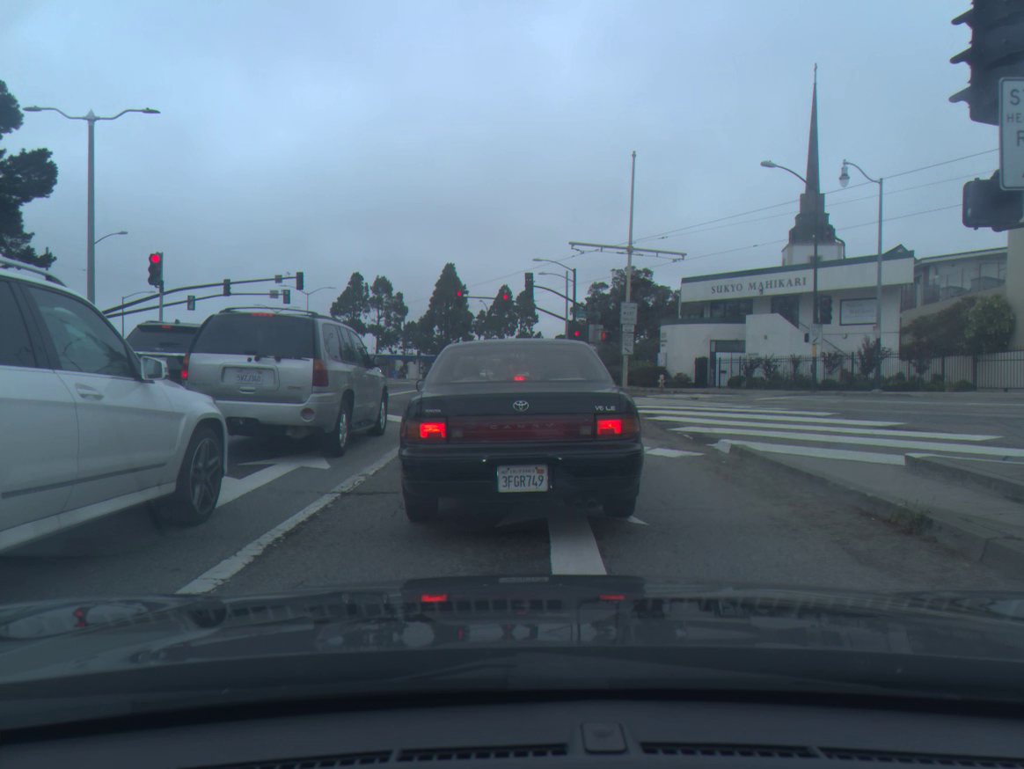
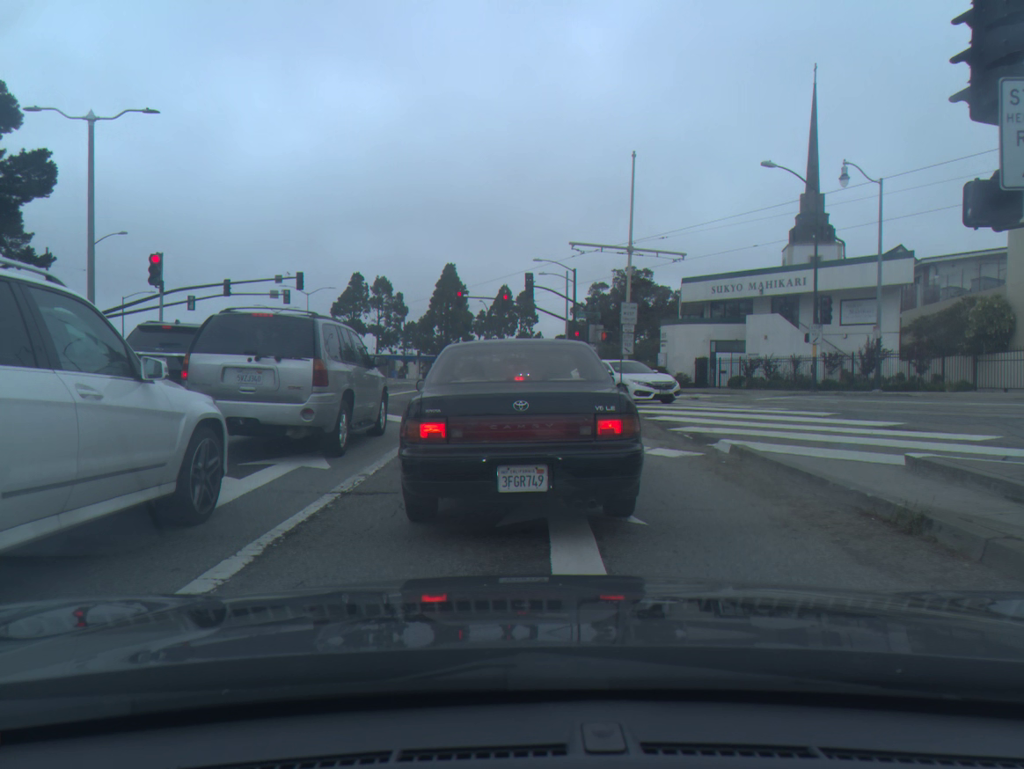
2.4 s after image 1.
(0.0, 0.0) m; 0°
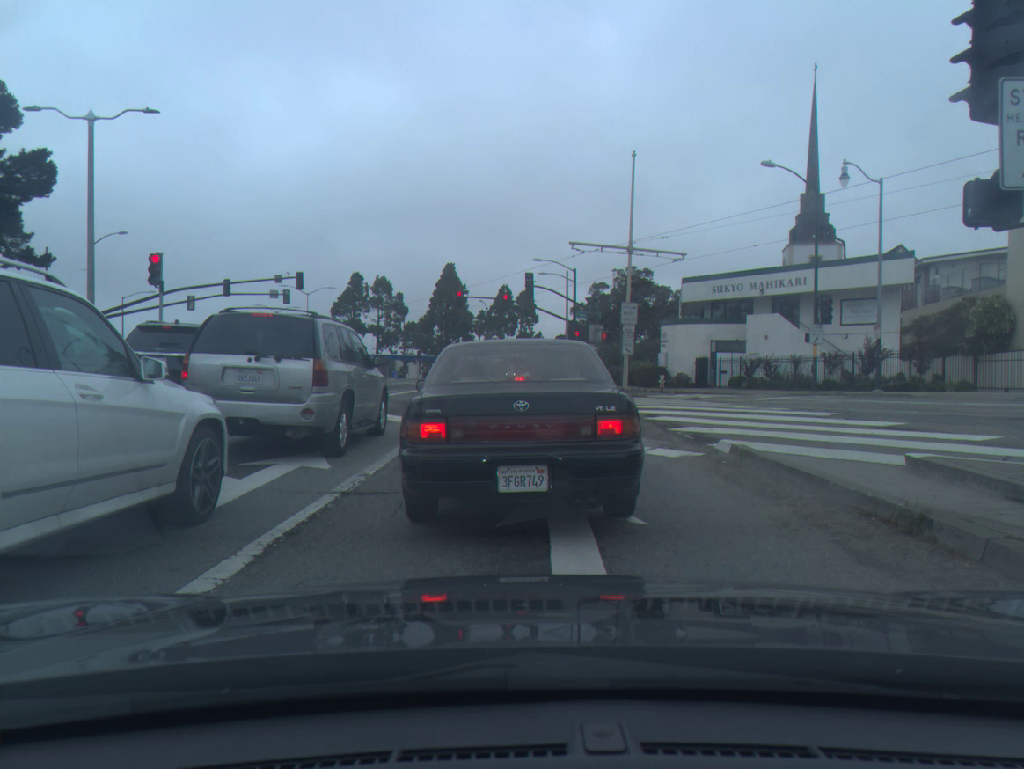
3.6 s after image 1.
(0.0, 0.0) m; 0°
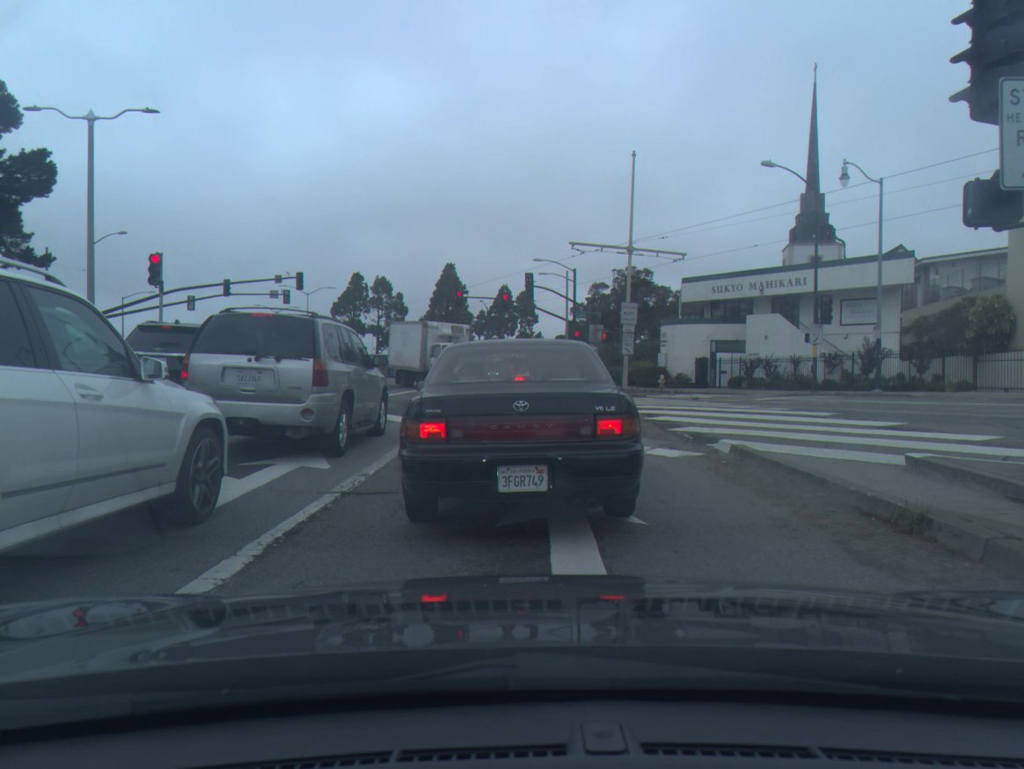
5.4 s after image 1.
(0.0, 0.0) m; 0°
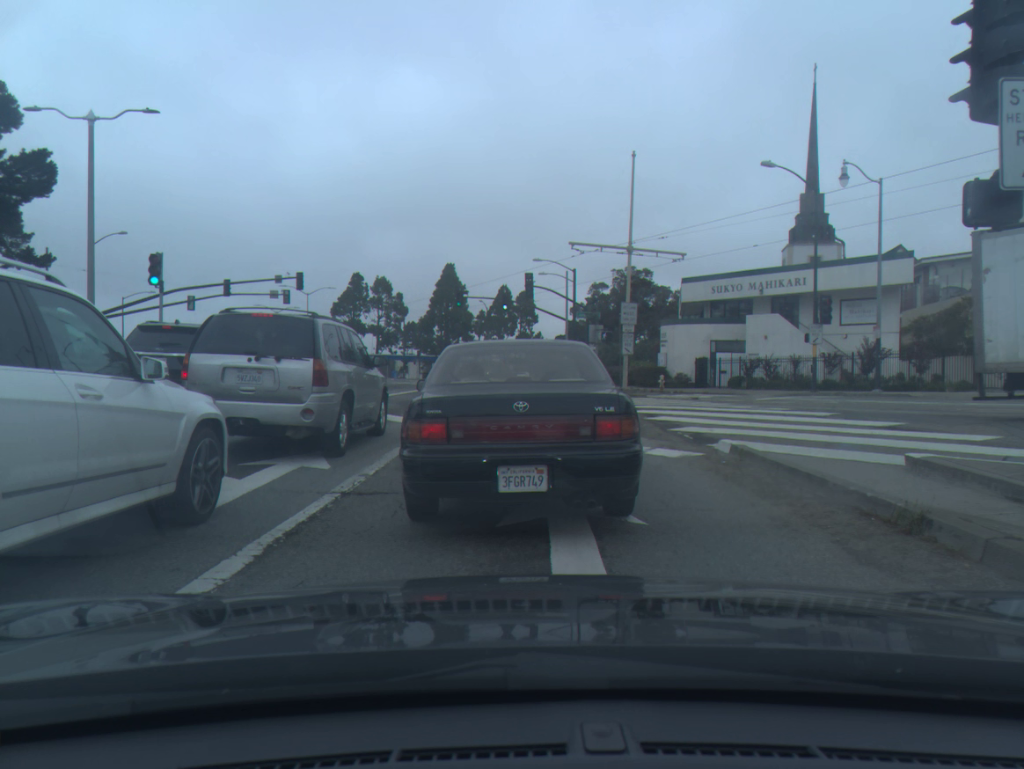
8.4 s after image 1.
(0.0, 0.0) m; -1°
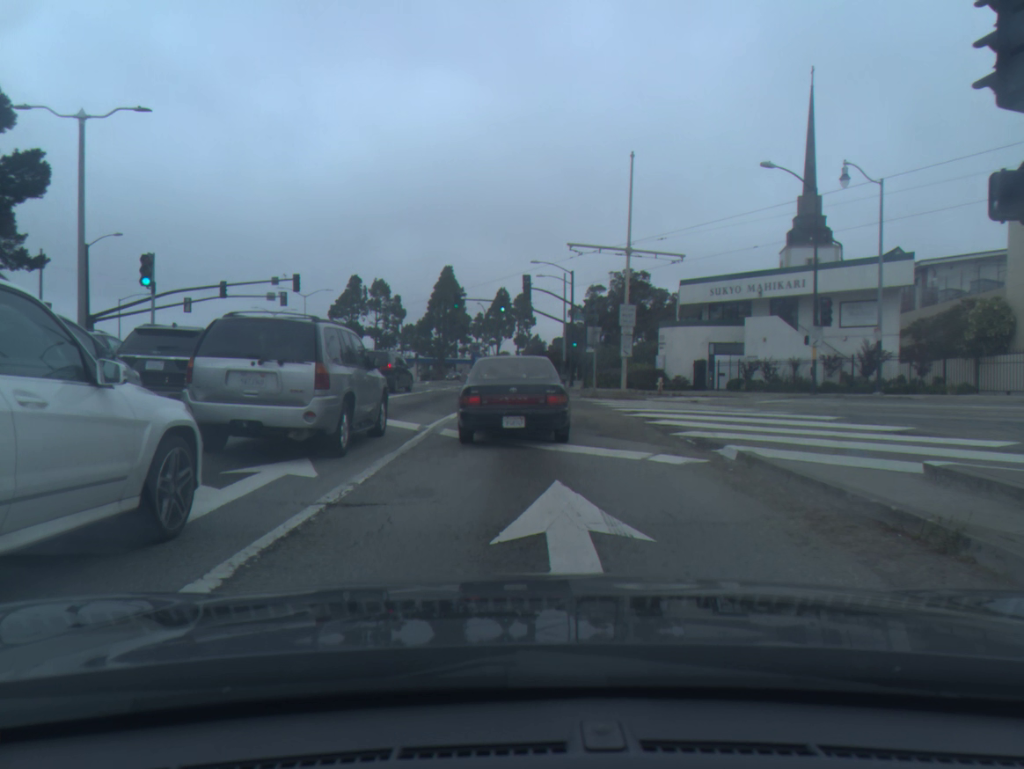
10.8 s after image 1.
(+0.1, +0.3) m; -1°
